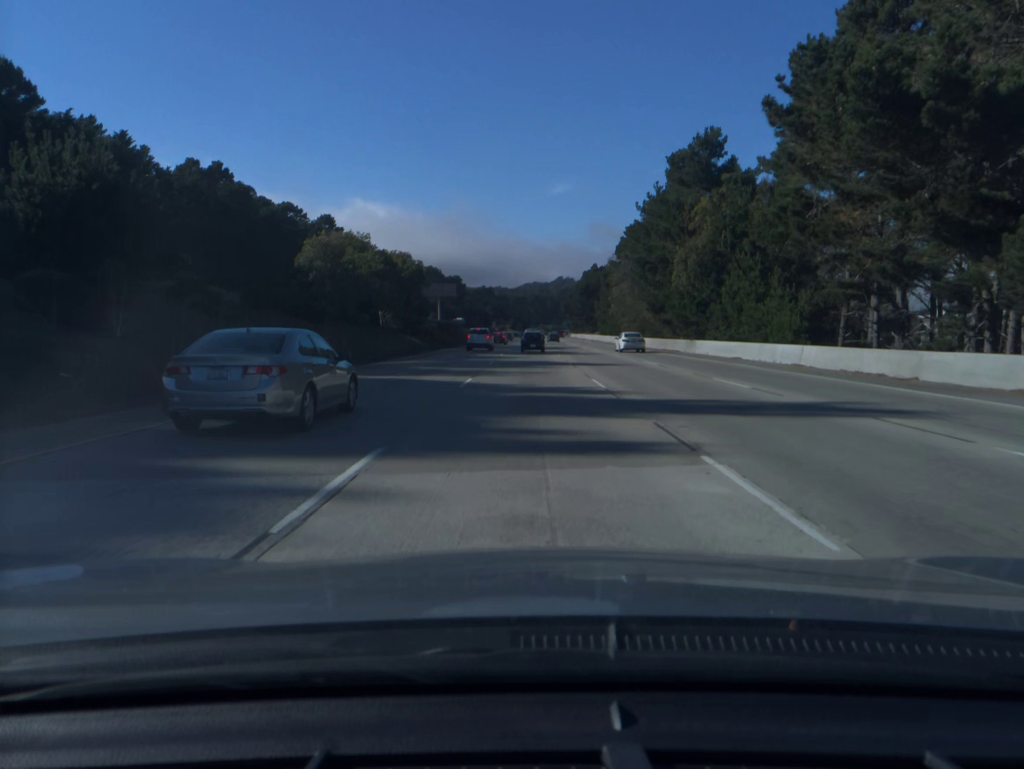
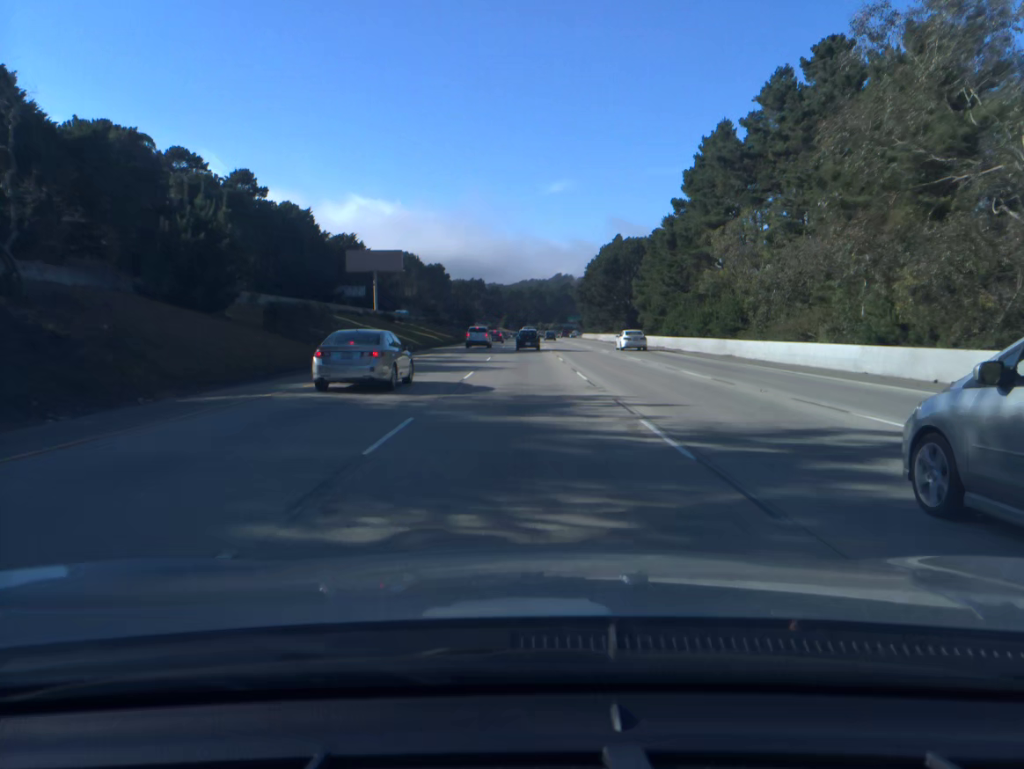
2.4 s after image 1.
(+0.2, +69.5) m; 0°
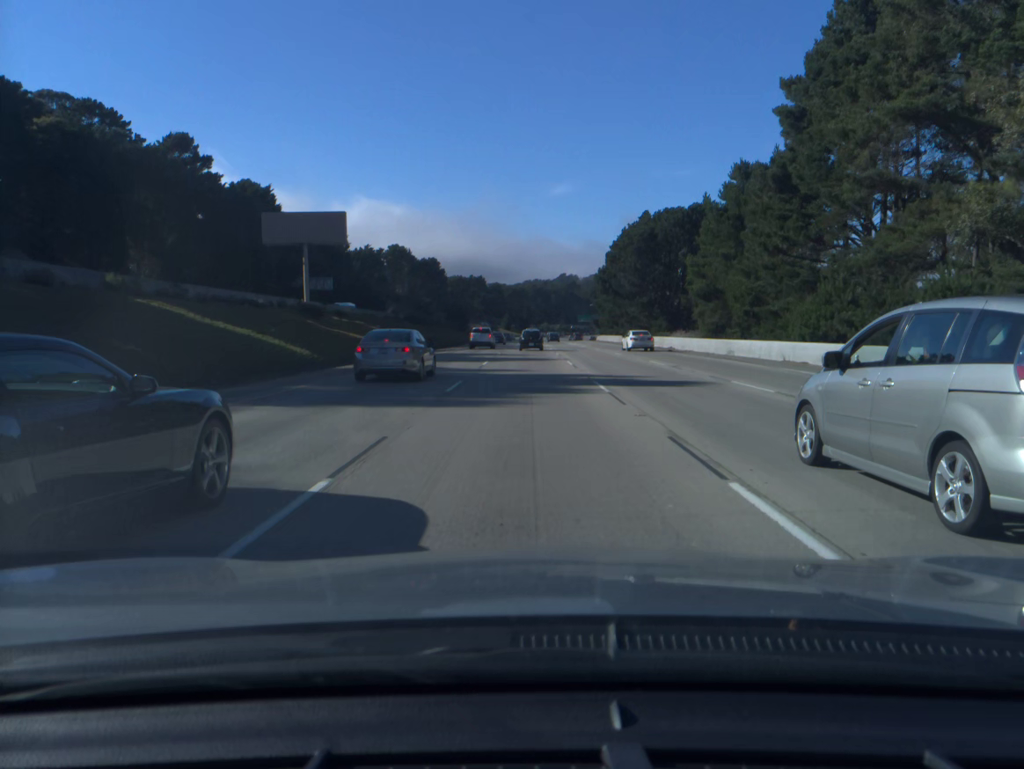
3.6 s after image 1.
(-0.1, +34.8) m; 0°
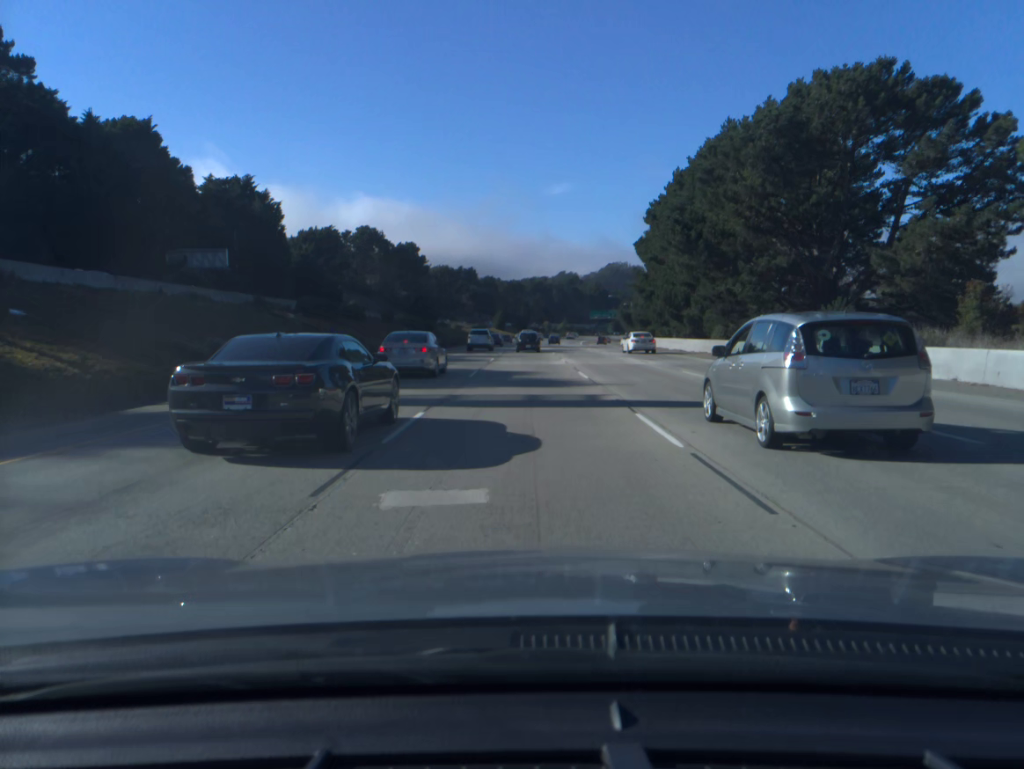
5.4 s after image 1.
(0.0, +52.0) m; 0°
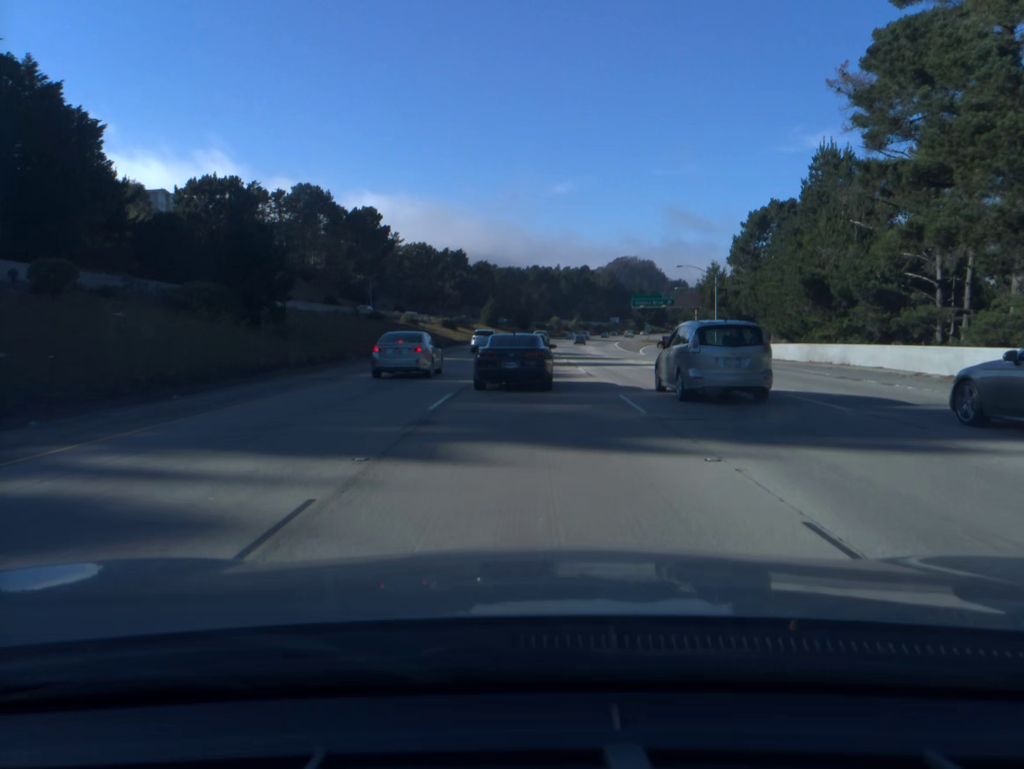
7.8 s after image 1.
(-0.1, +68.9) m; 0°
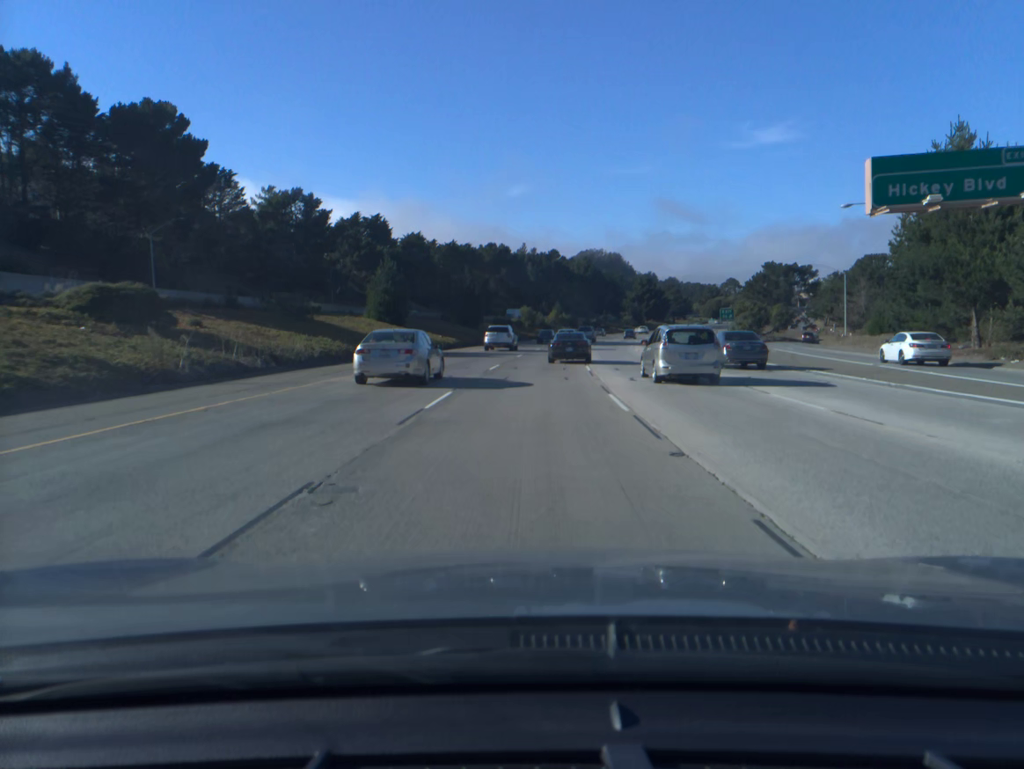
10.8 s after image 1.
(+1.2, +87.2) m; +3°
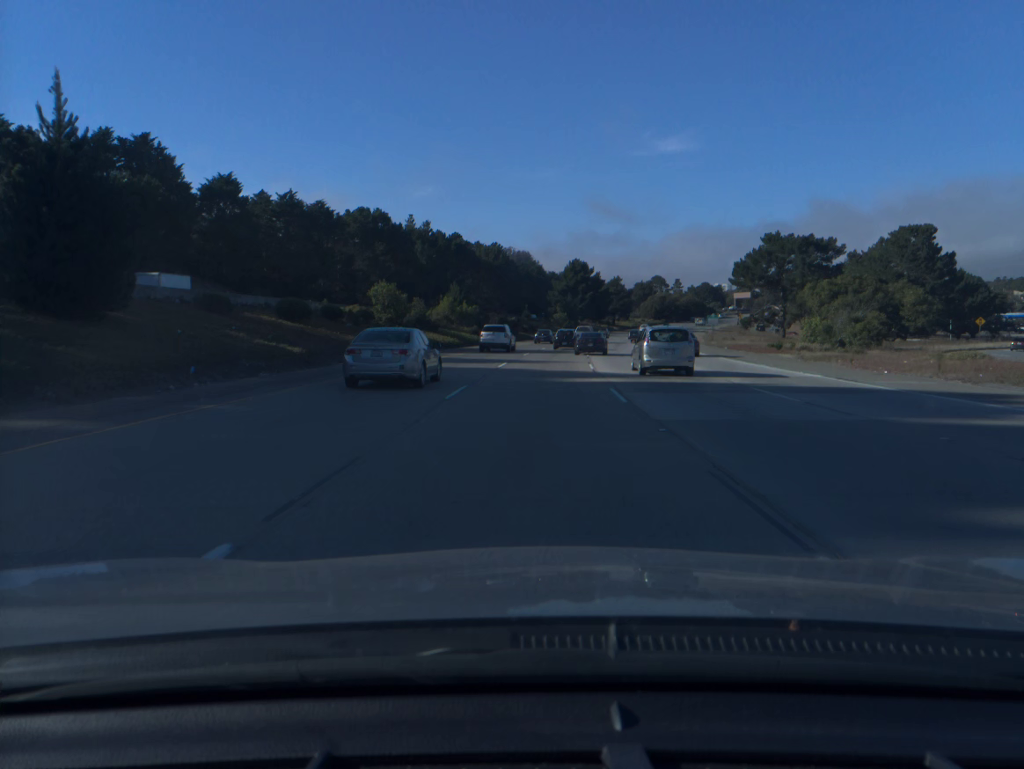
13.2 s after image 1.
(+3.9, +71.1) m; +7°
